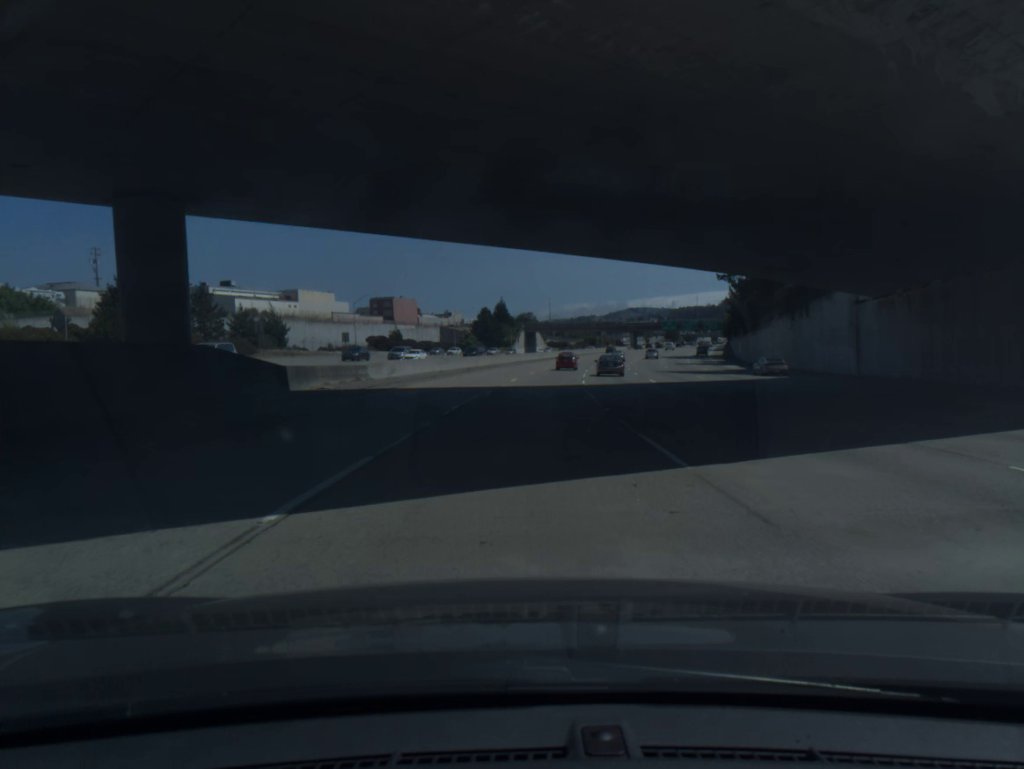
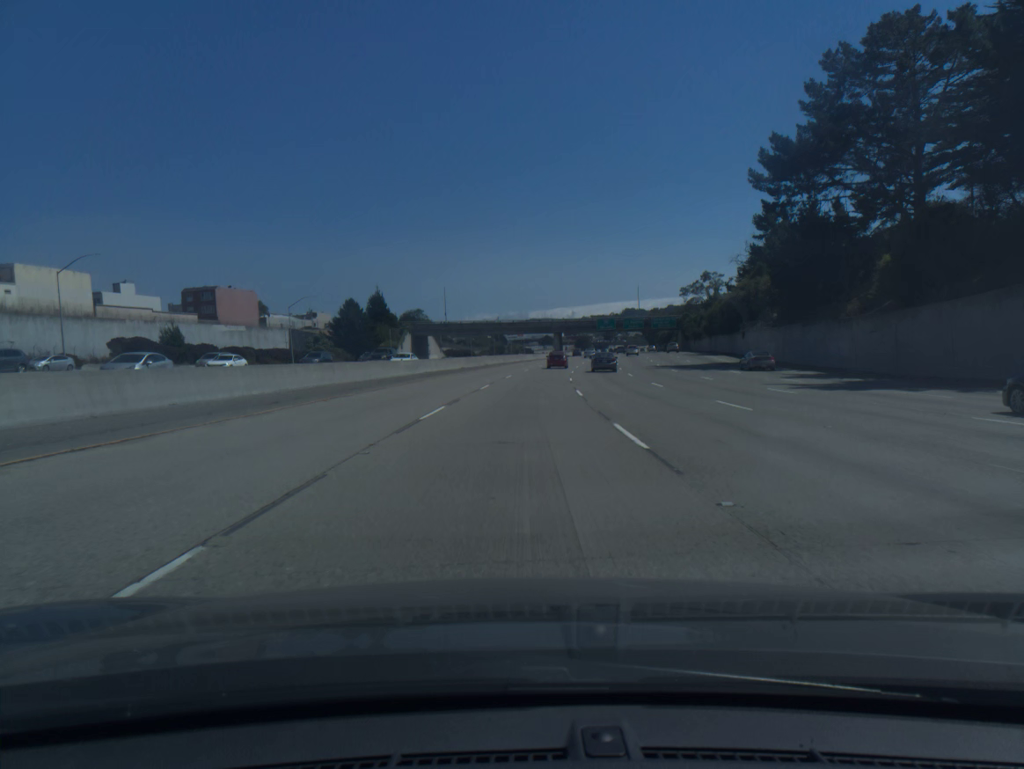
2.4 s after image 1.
(+3.9, +67.0) m; +7°
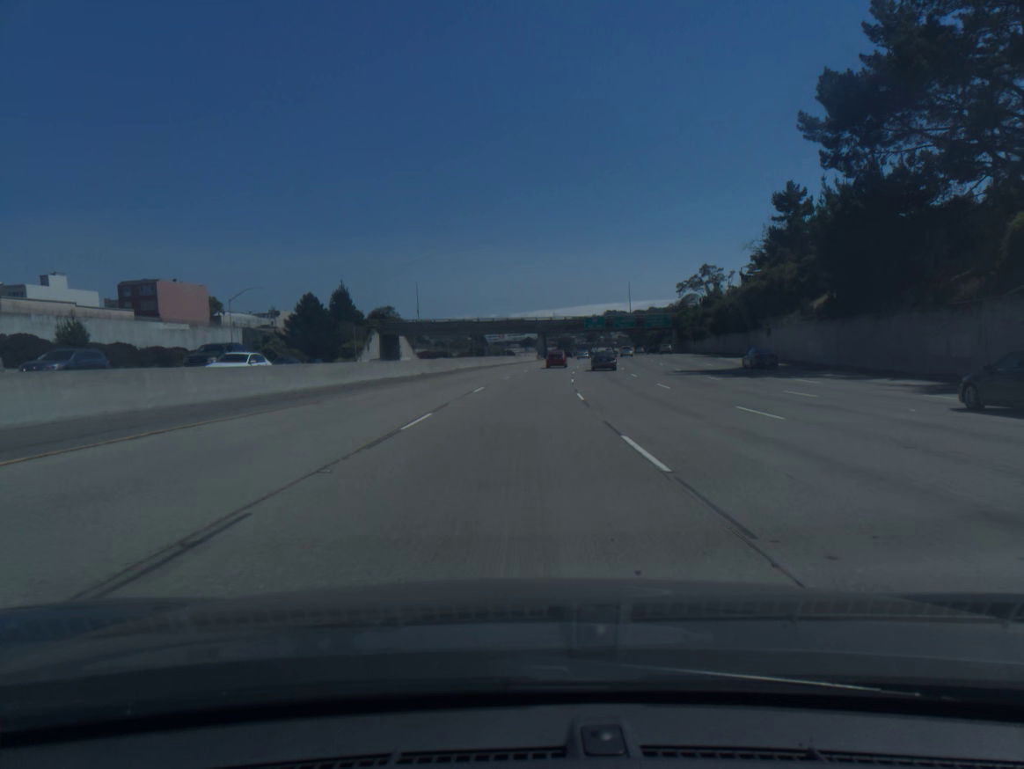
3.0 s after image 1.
(+0.2, +16.8) m; +1°
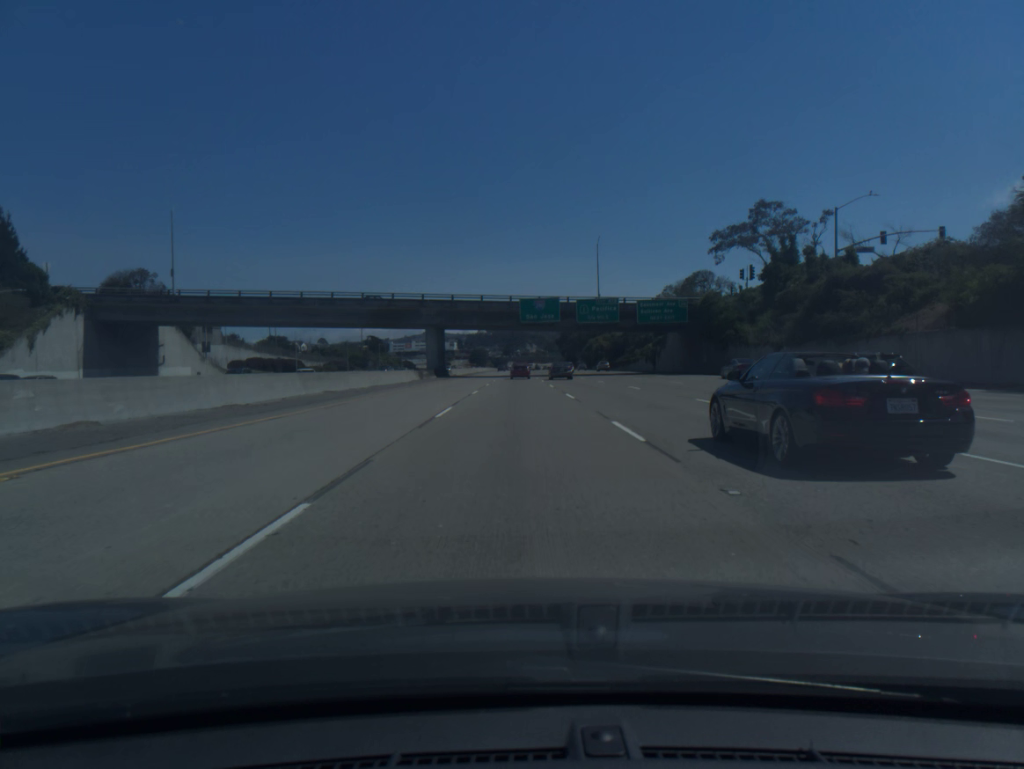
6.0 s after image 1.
(+4.7, +83.9) m; +6°
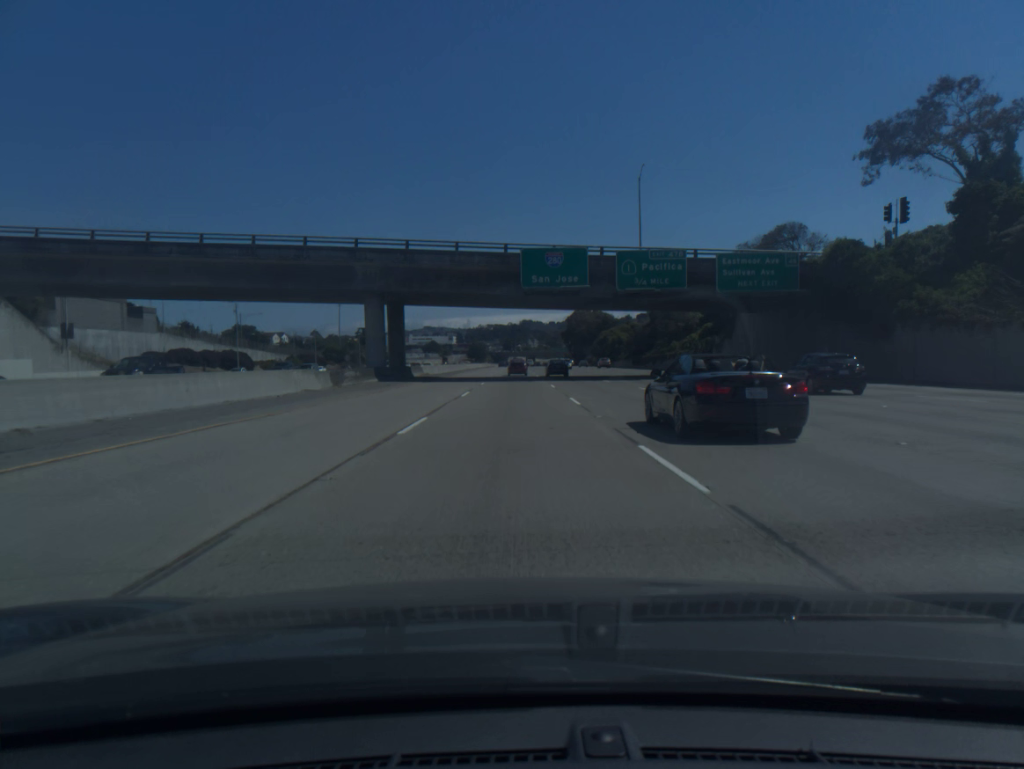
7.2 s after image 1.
(+0.1, +33.8) m; 0°
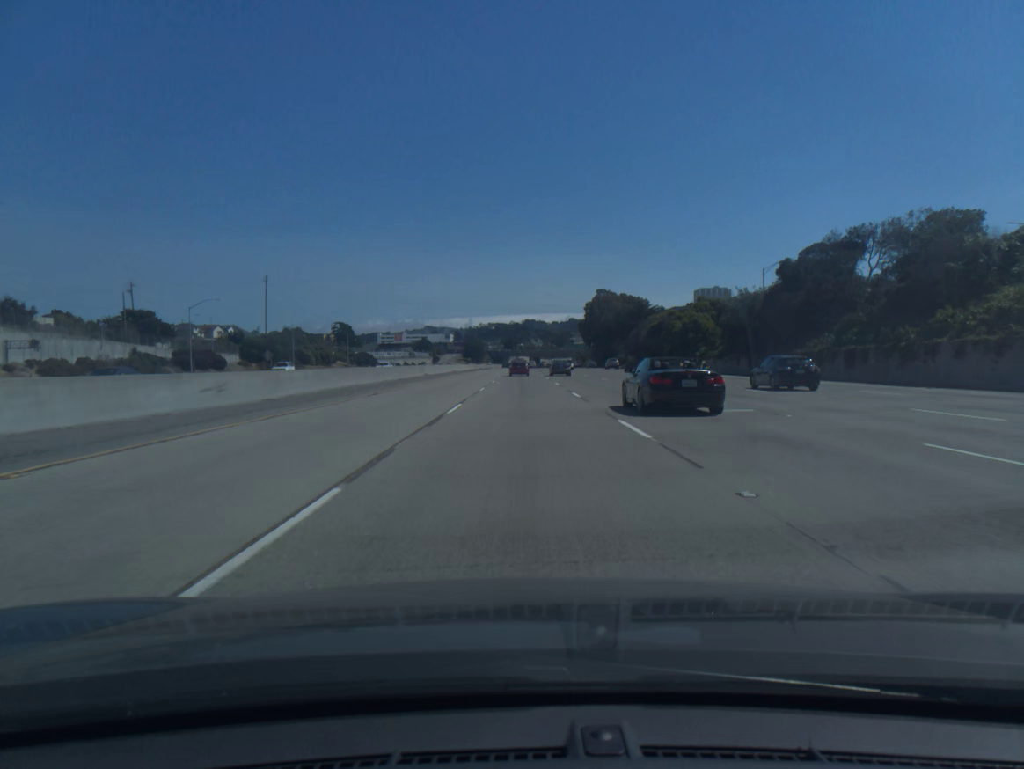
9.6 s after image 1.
(-0.4, +68.2) m; 0°
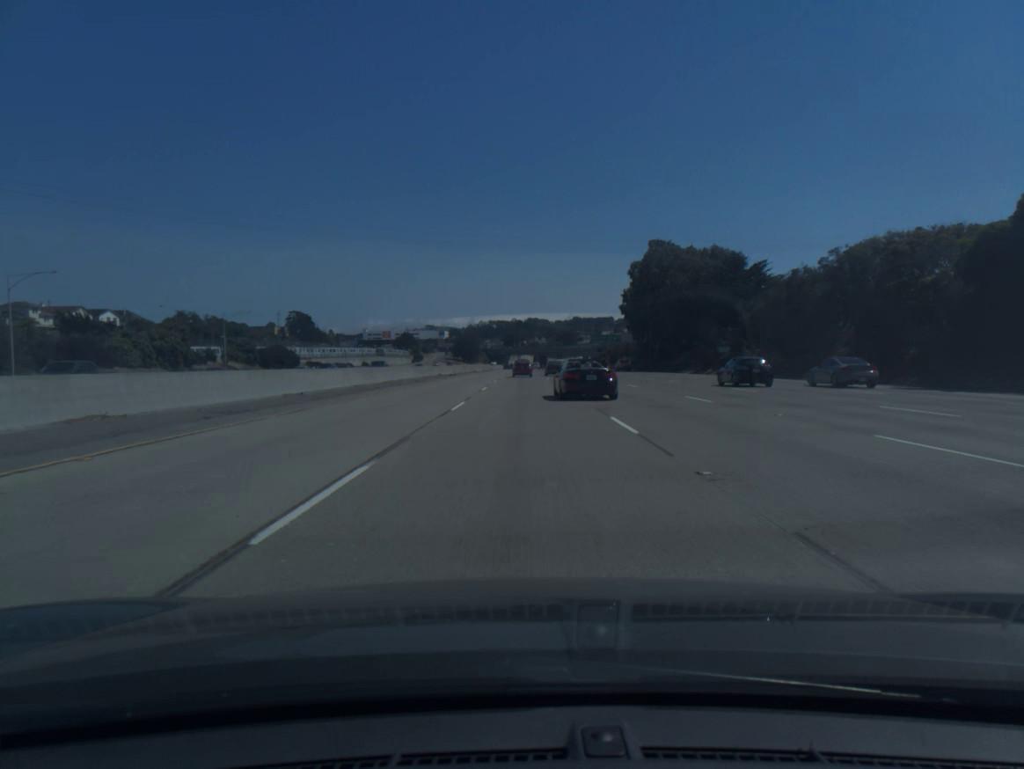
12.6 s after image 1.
(0.0, +86.1) m; 0°
